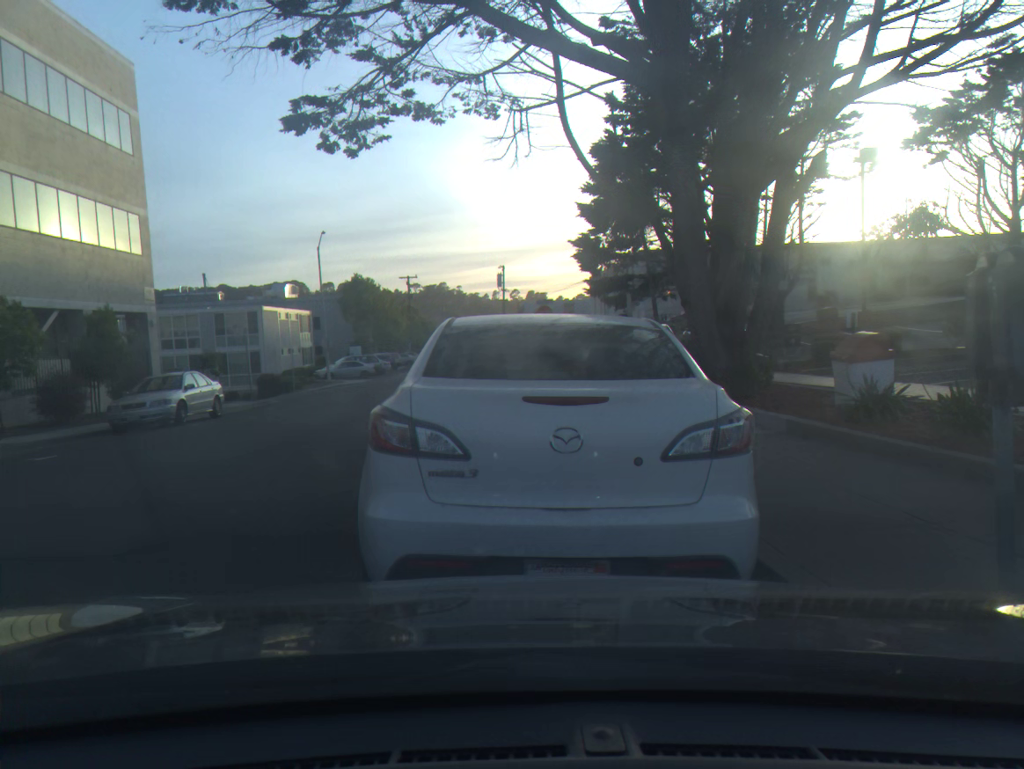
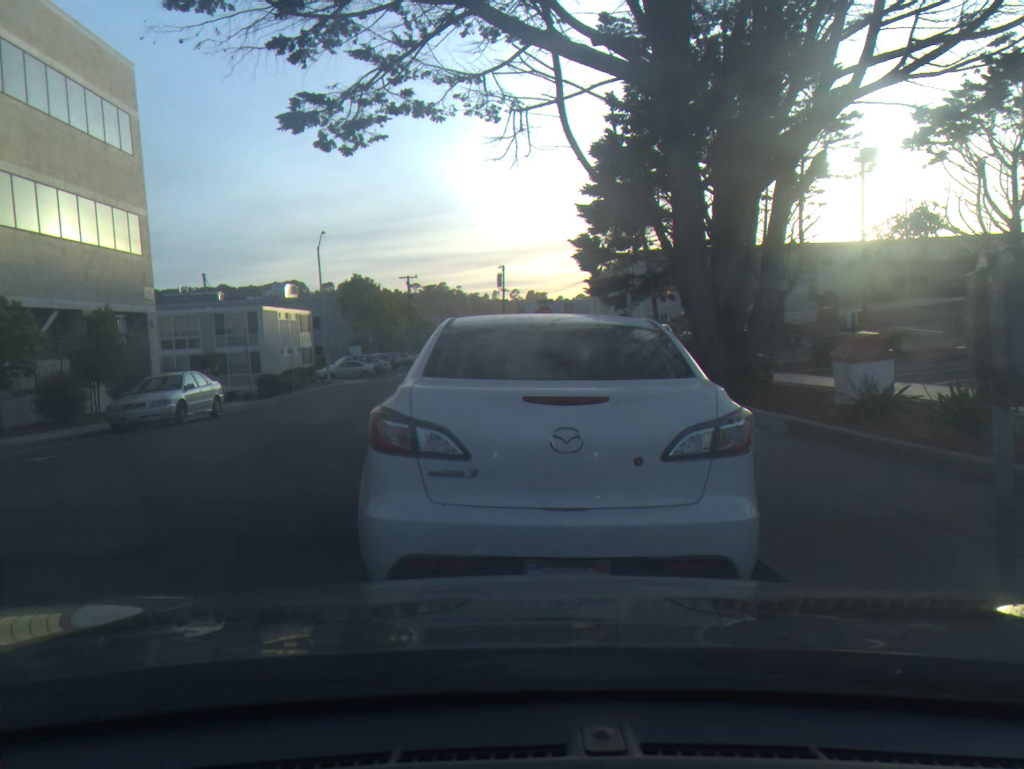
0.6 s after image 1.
(0.0, 0.0) m; 0°
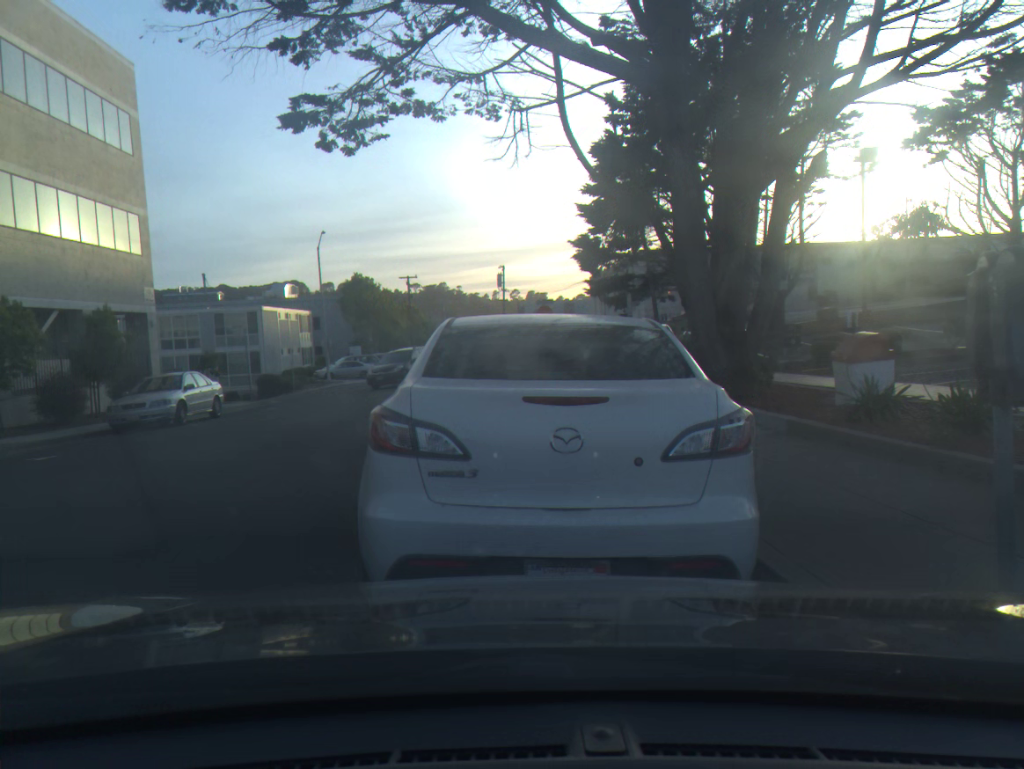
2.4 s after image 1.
(0.0, 0.0) m; 0°
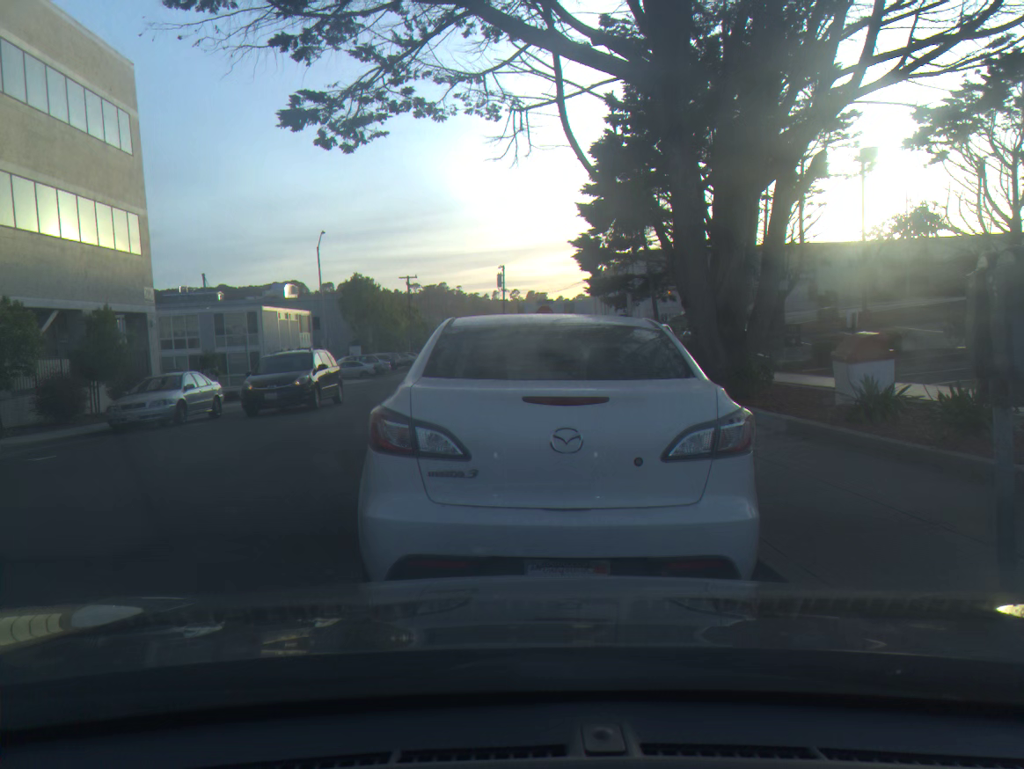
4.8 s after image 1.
(0.0, 0.0) m; 0°
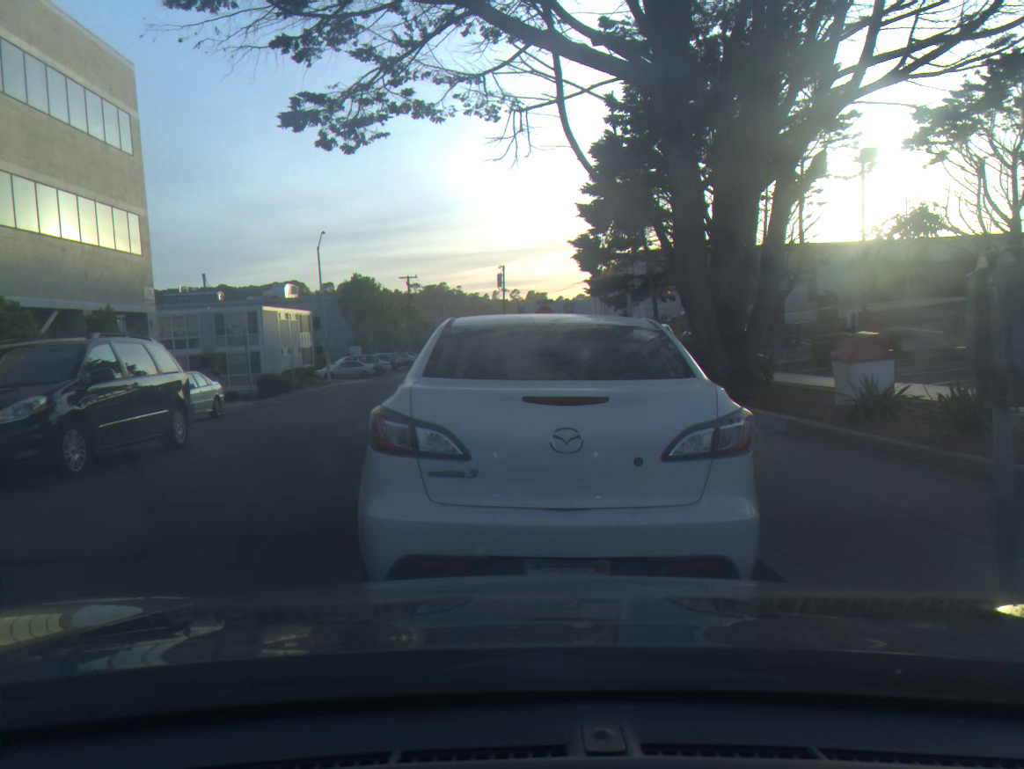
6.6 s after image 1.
(0.0, 0.0) m; 0°
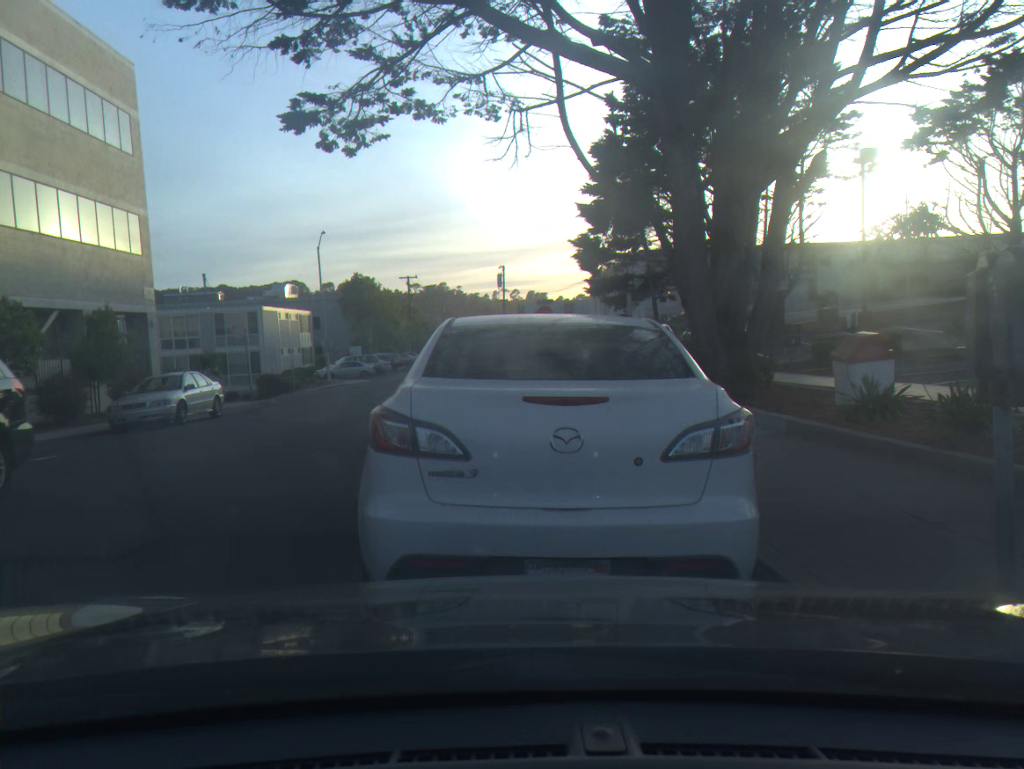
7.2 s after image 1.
(0.0, 0.0) m; 0°
